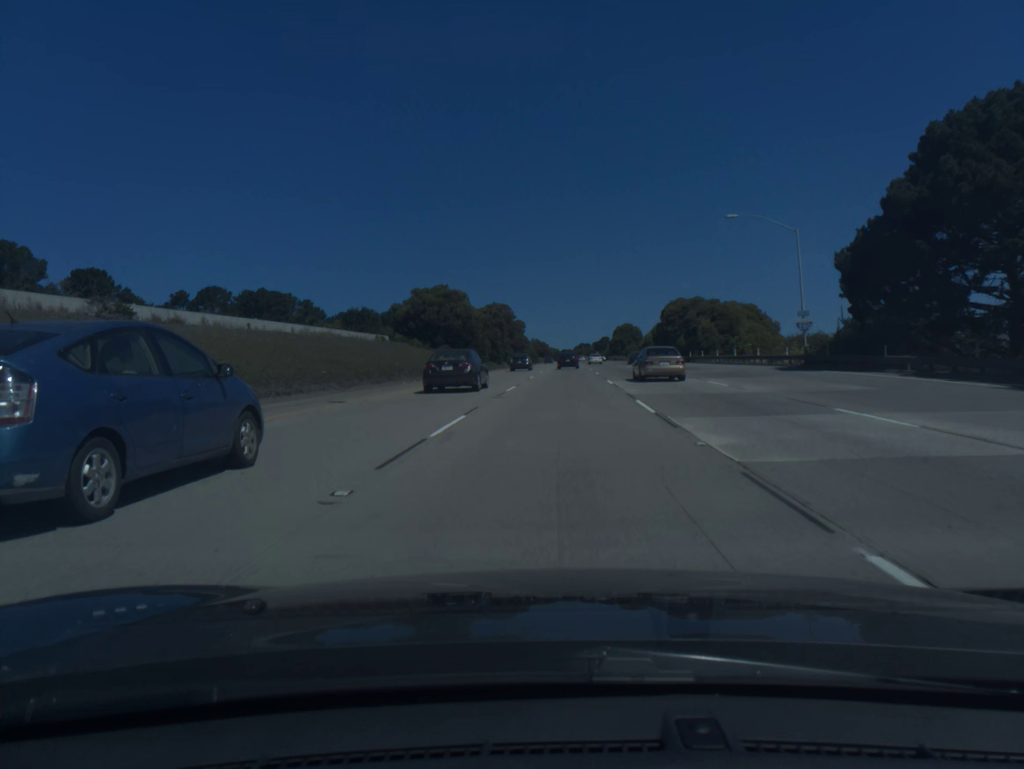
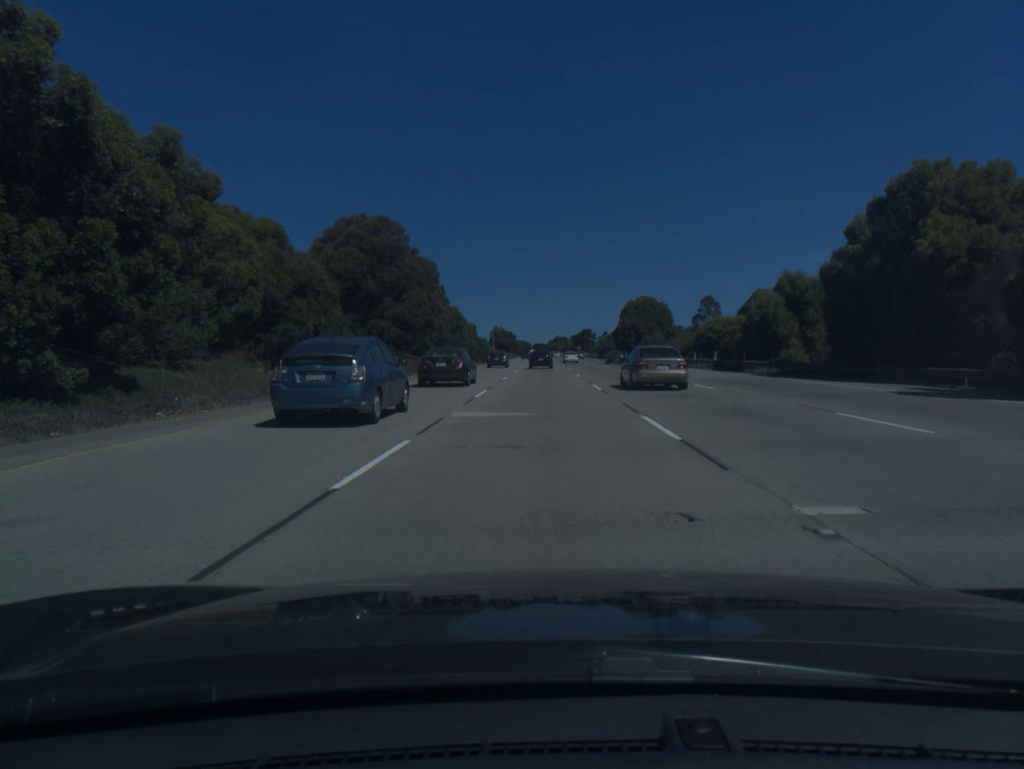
(+3.0, +92.1) m; +2°
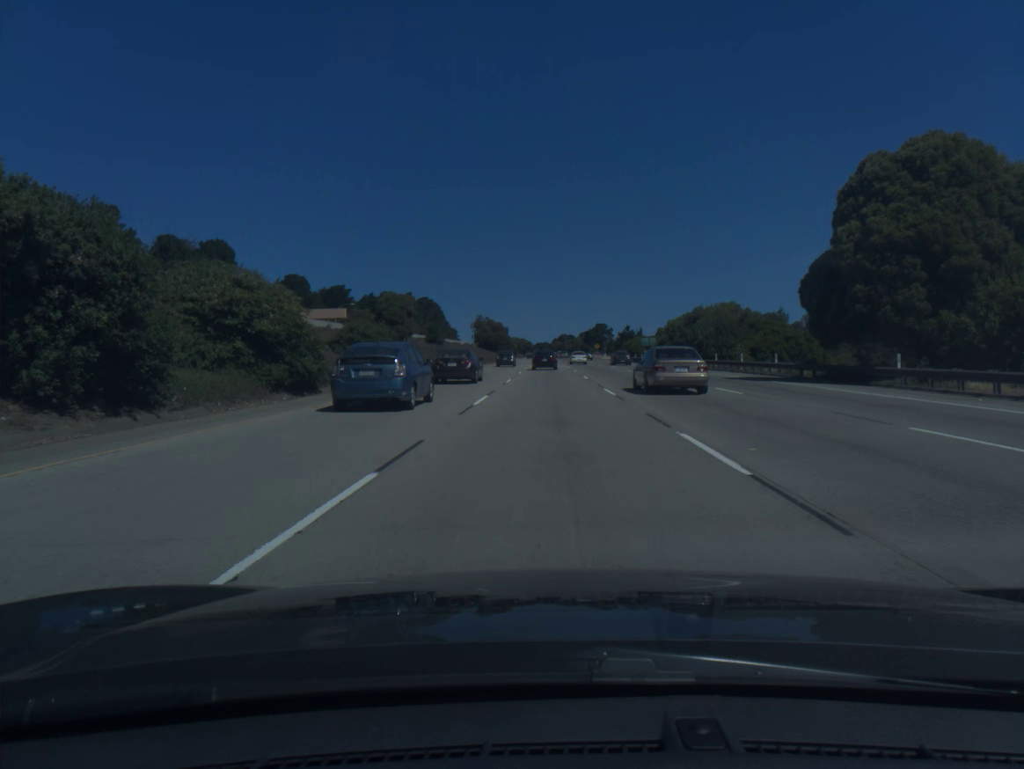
(-0.4, +90.6) m; 0°
